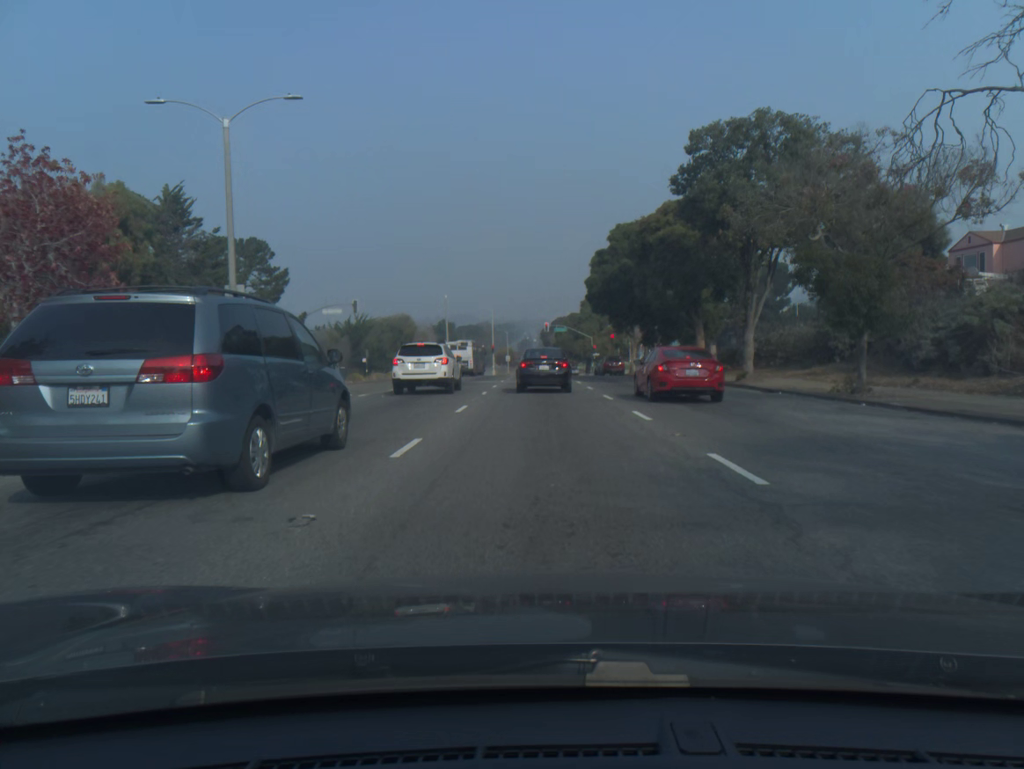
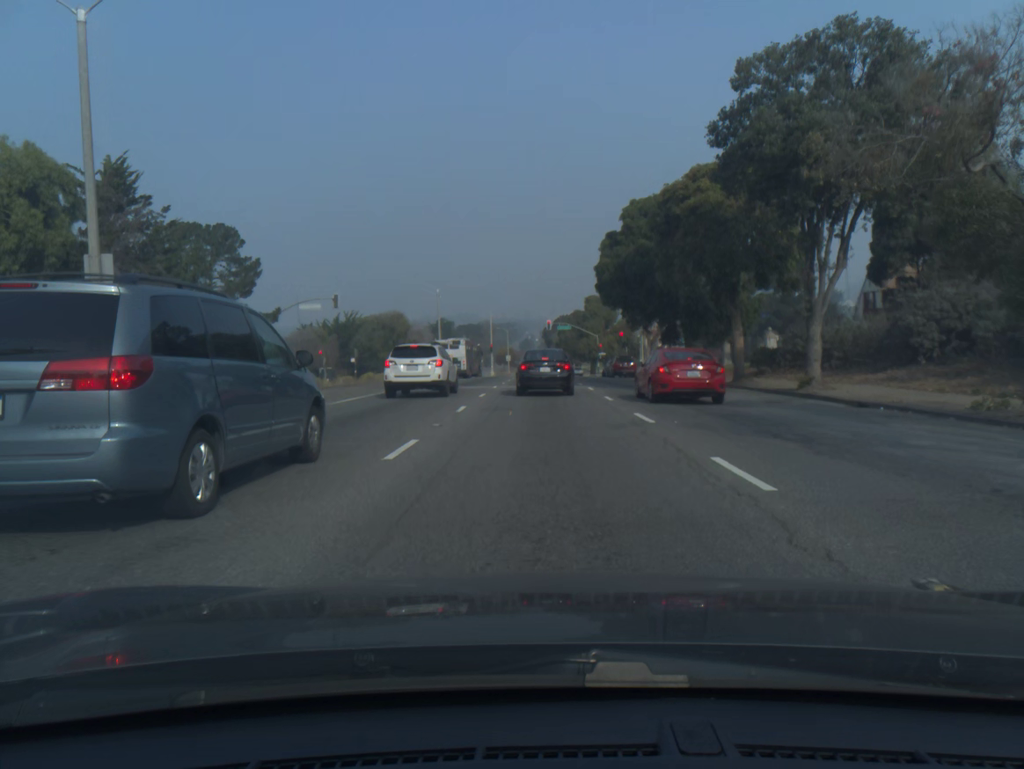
(0.0, +7.5) m; 0°
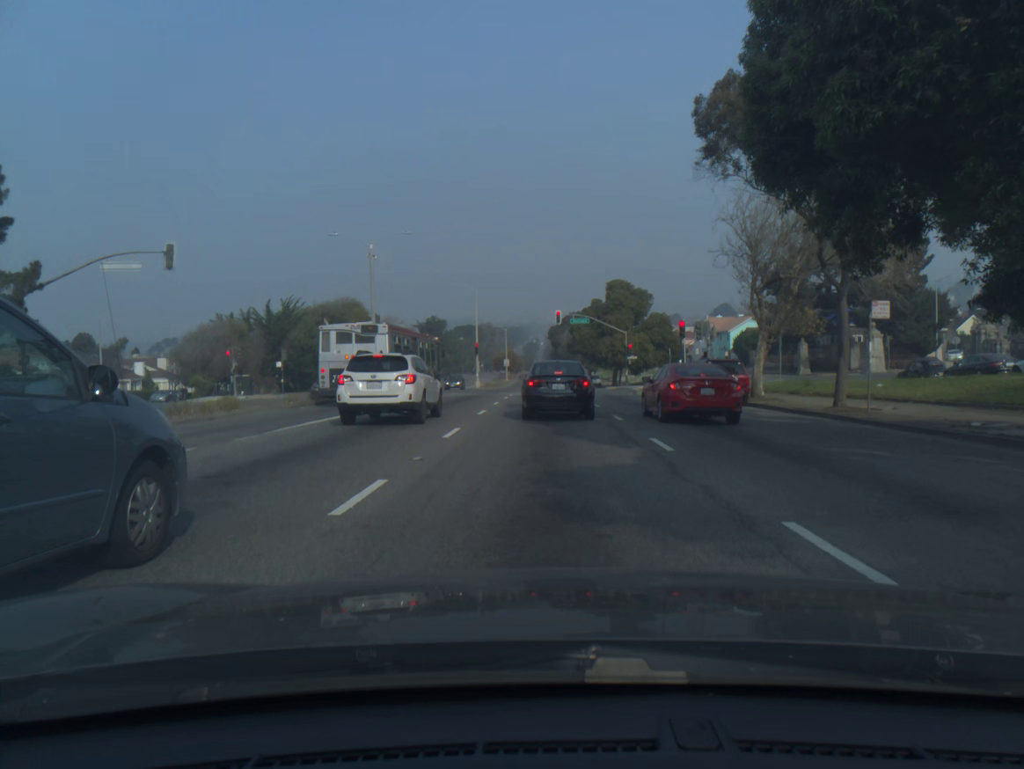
(-0.2, +31.9) m; 0°
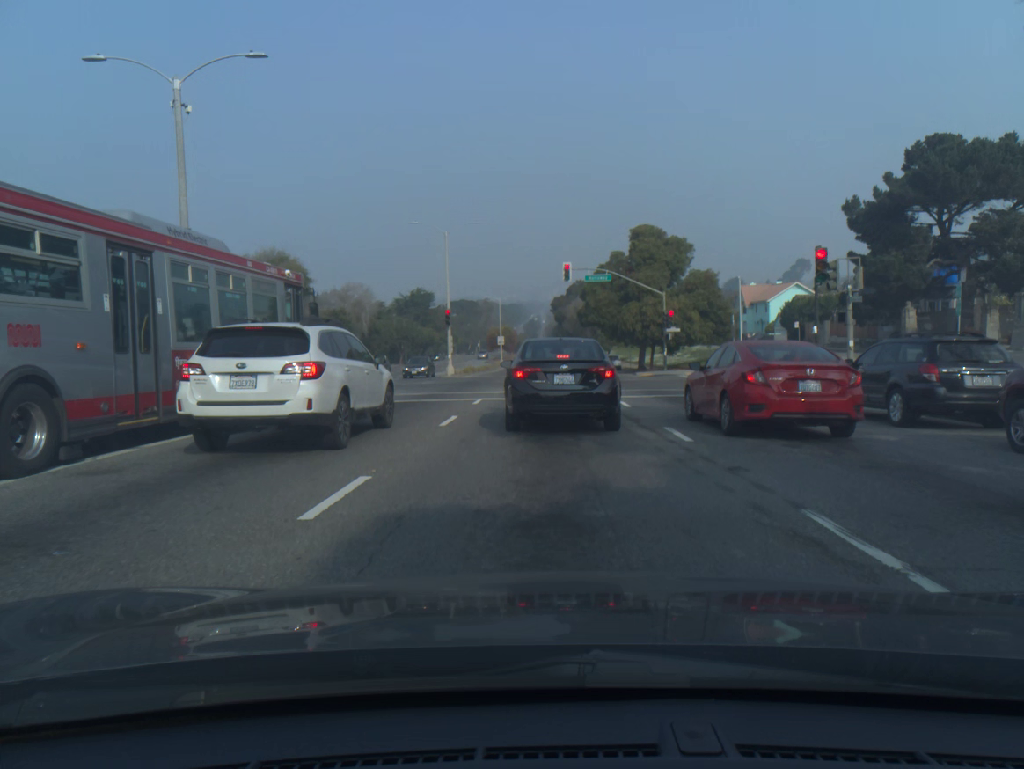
(+0.1, +22.8) m; 0°
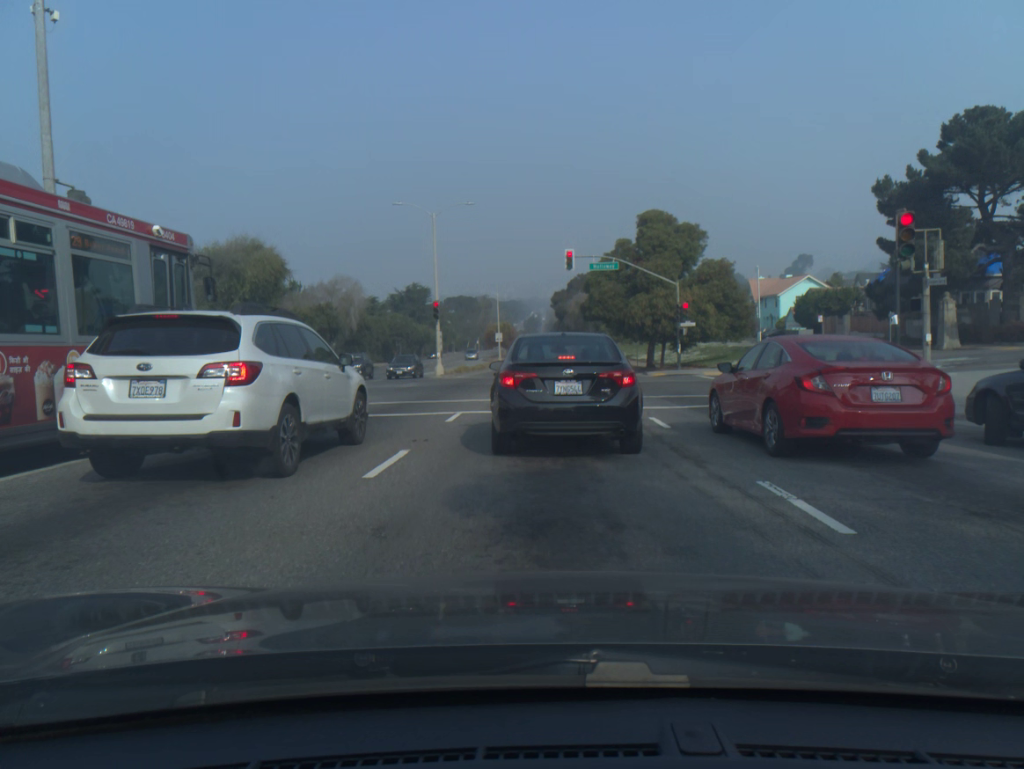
(0.0, +5.6) m; 0°
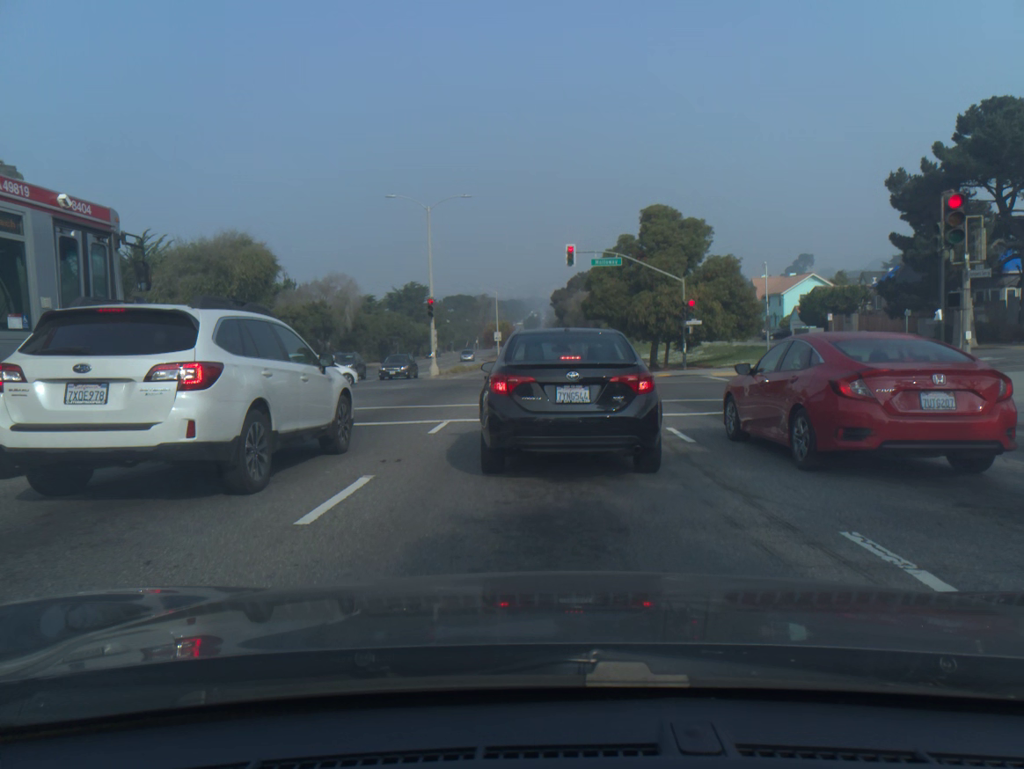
(0.0, +2.1) m; 0°
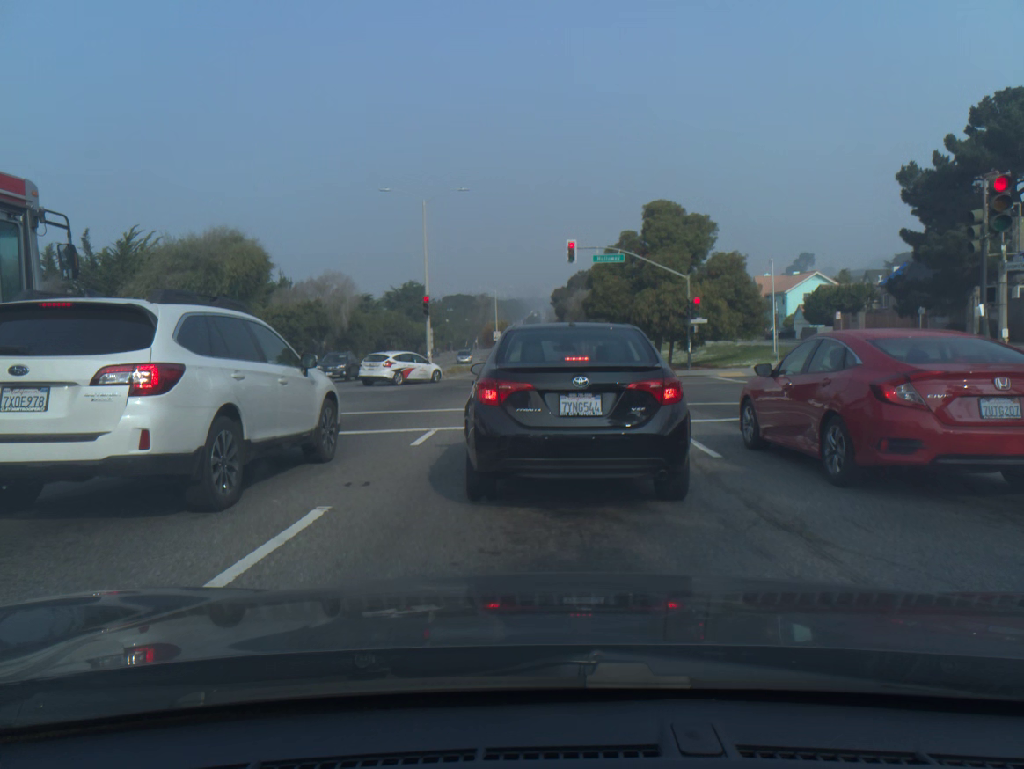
(0.0, +1.6) m; 0°
